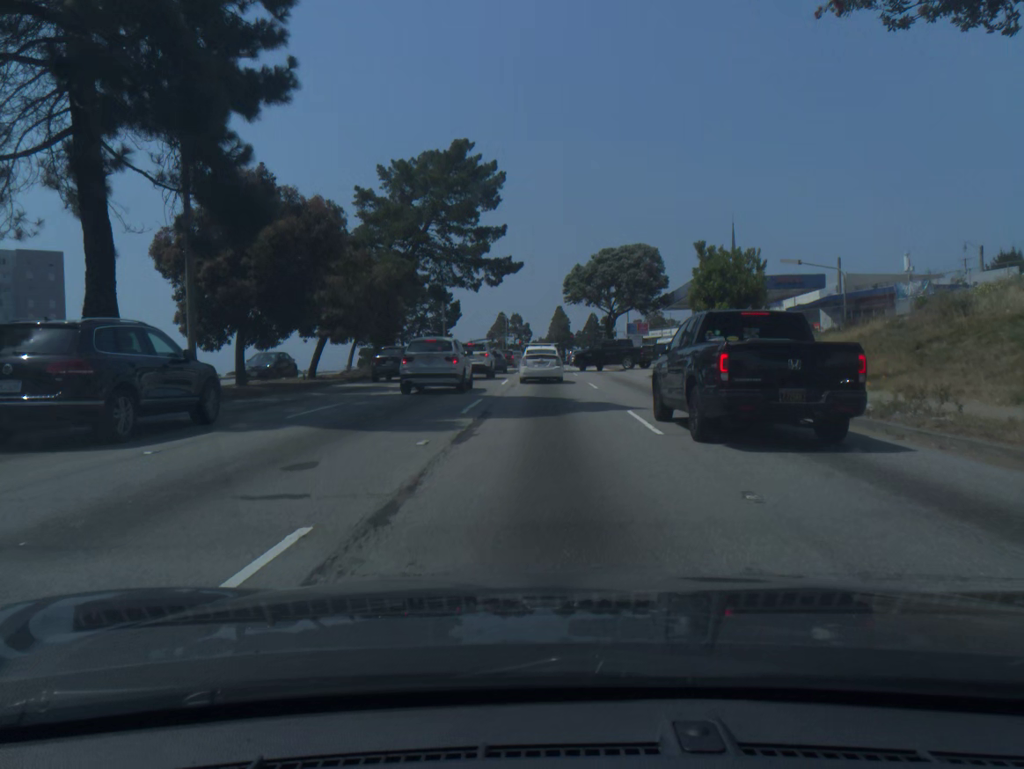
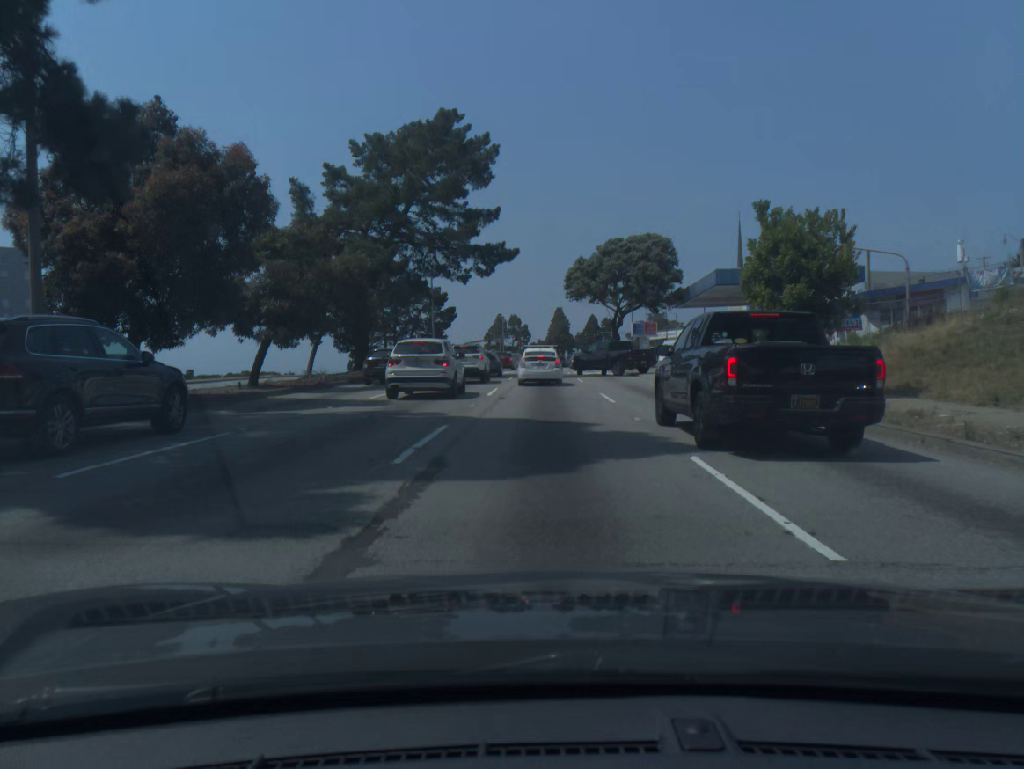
(0.0, +7.0) m; 0°
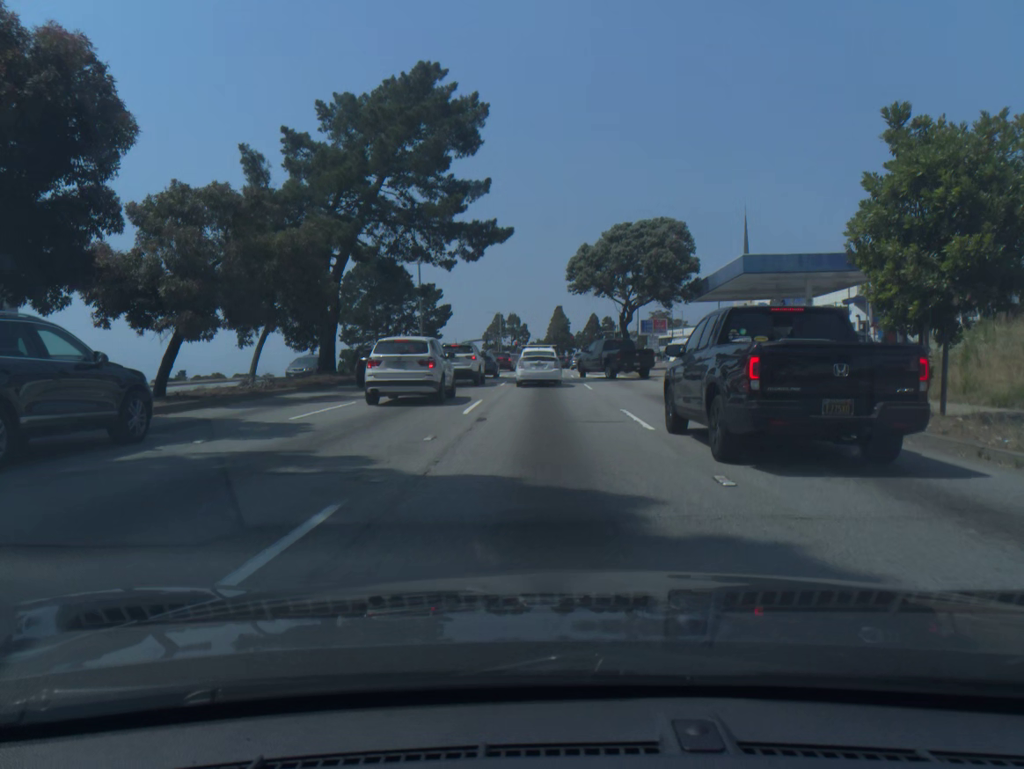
(0.0, +6.9) m; 0°
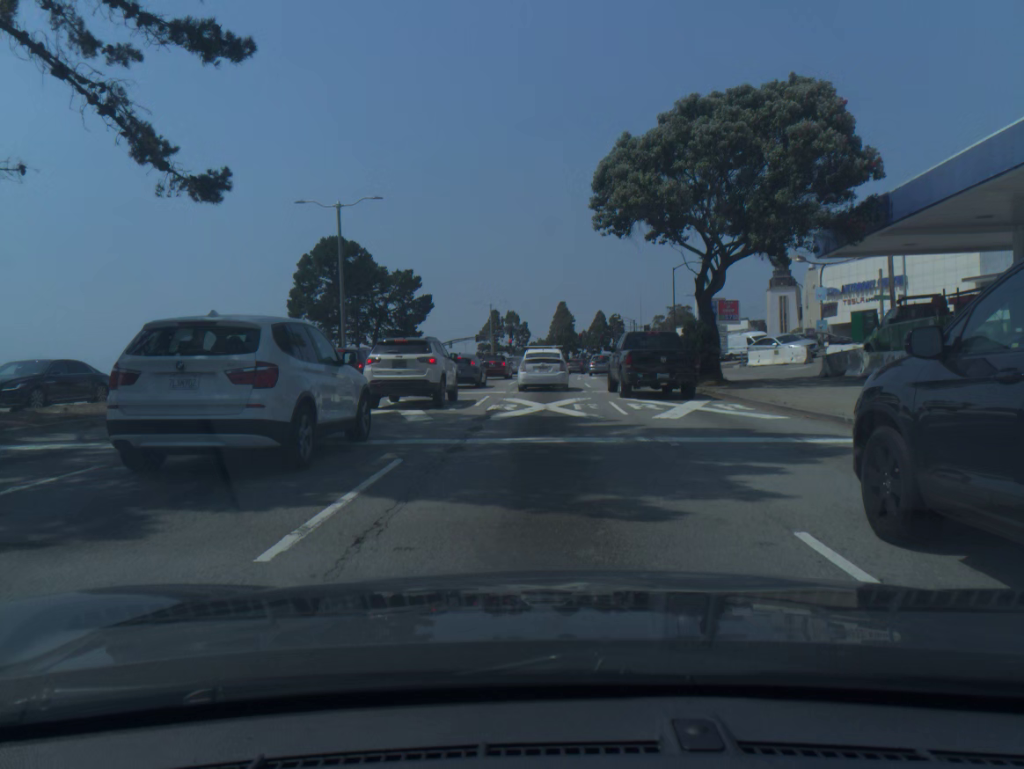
(0.0, +26.6) m; 0°
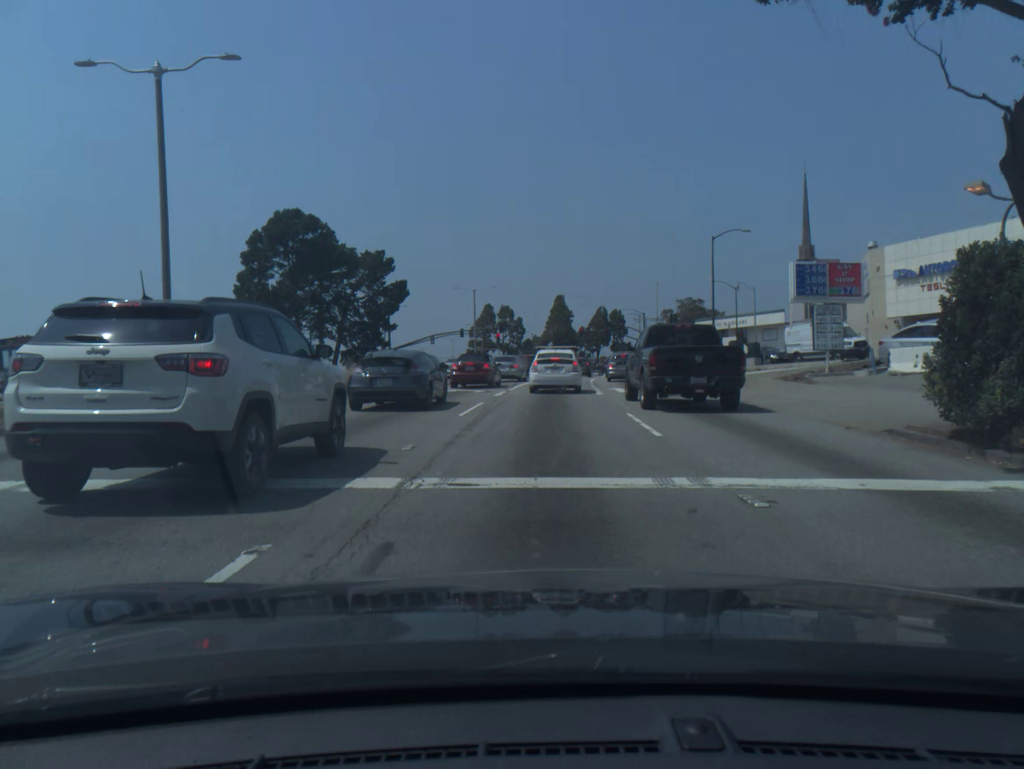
(0.0, +18.8) m; 0°
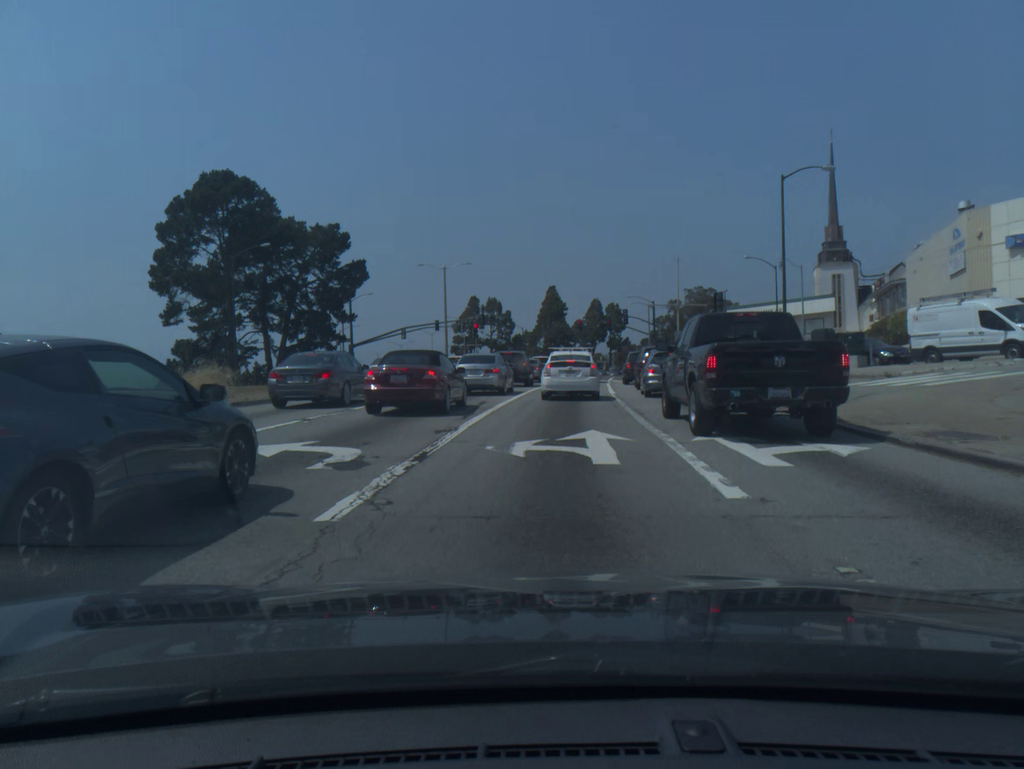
(0.0, +17.9) m; +1°
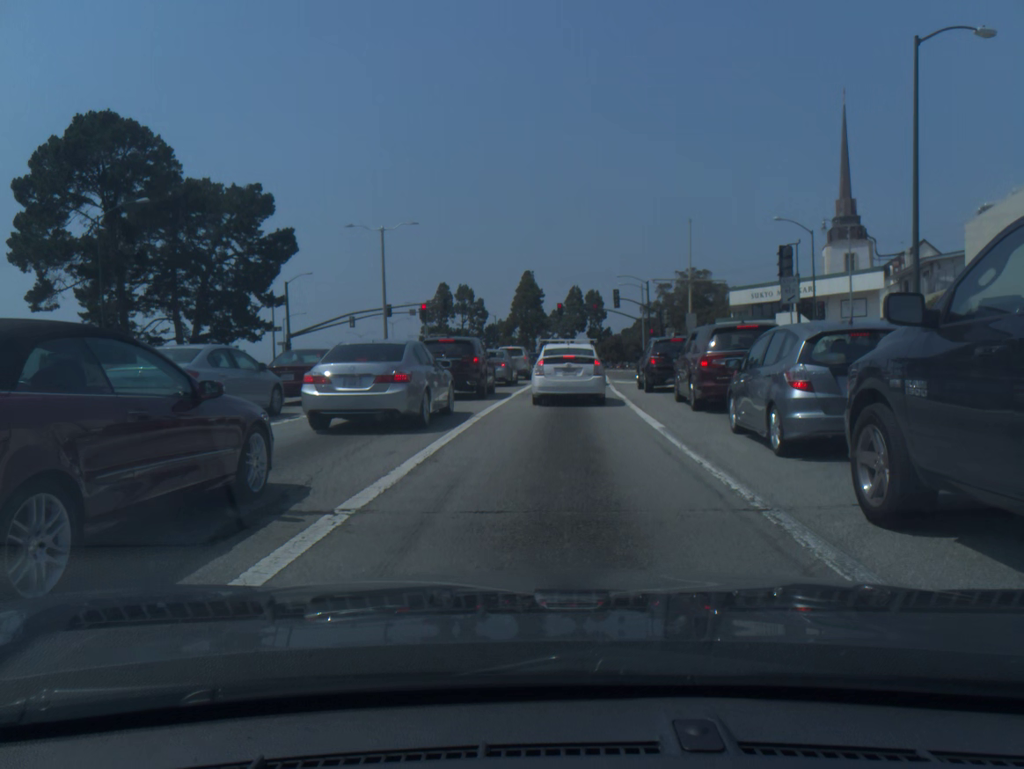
(+0.3, +15.9) m; +2°
